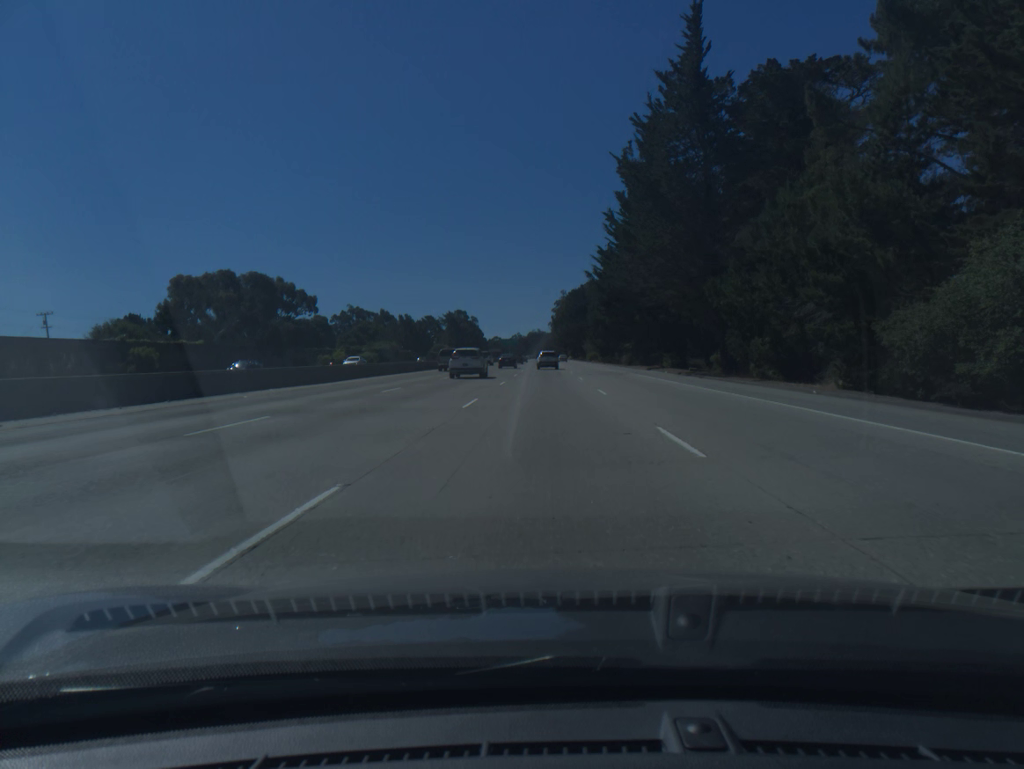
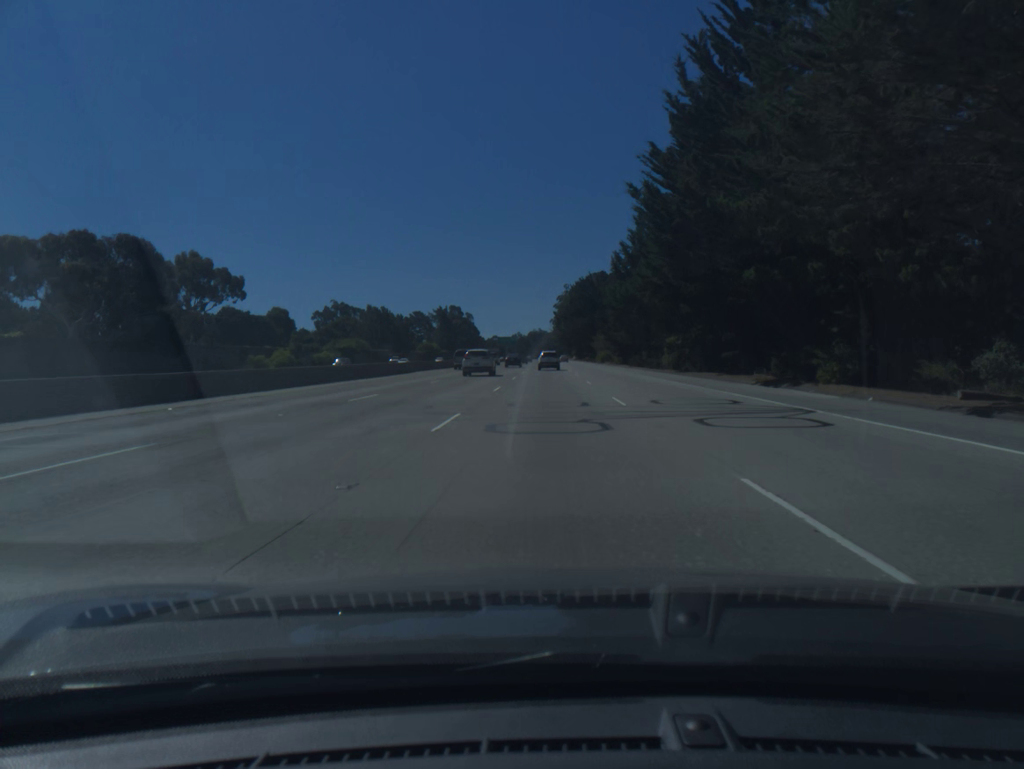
(0.0, +34.6) m; 0°
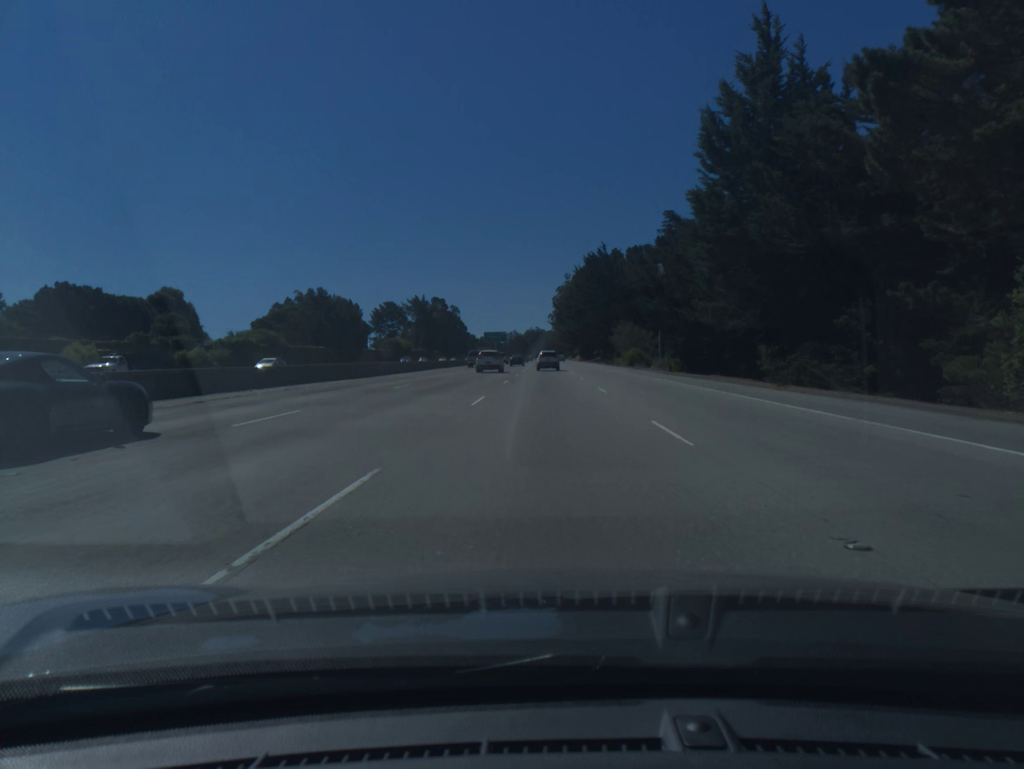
(+0.1, +52.0) m; 0°
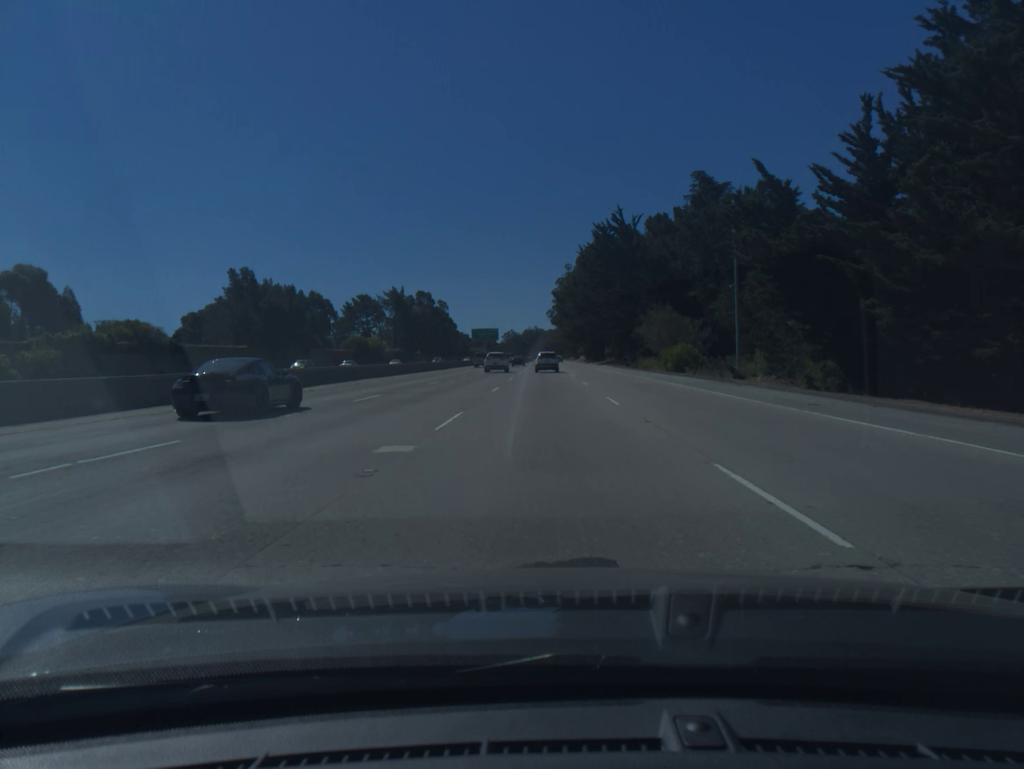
(0.0, +34.7) m; 0°
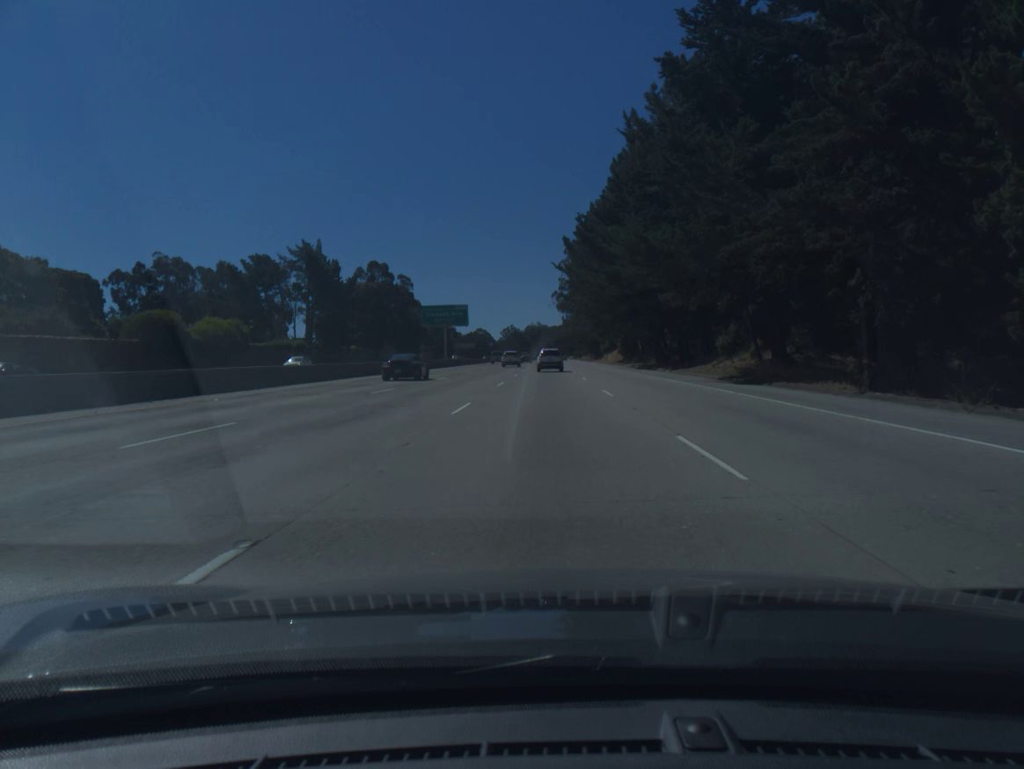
(-0.2, +85.2) m; 0°
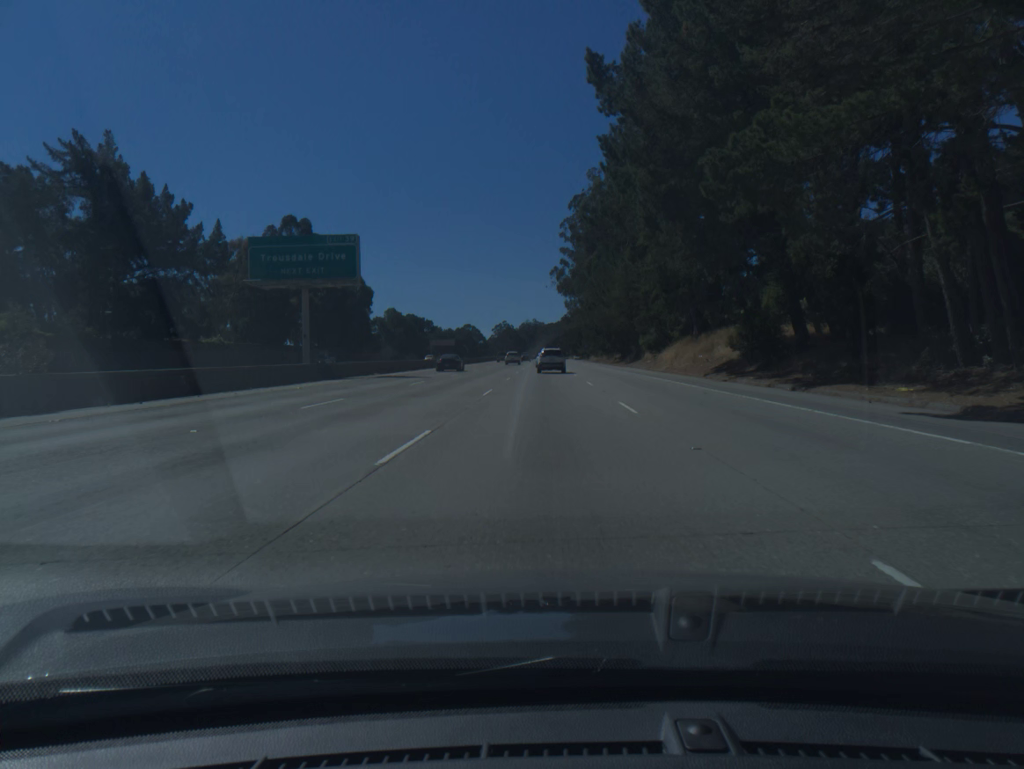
(0.0, +65.4) m; 0°
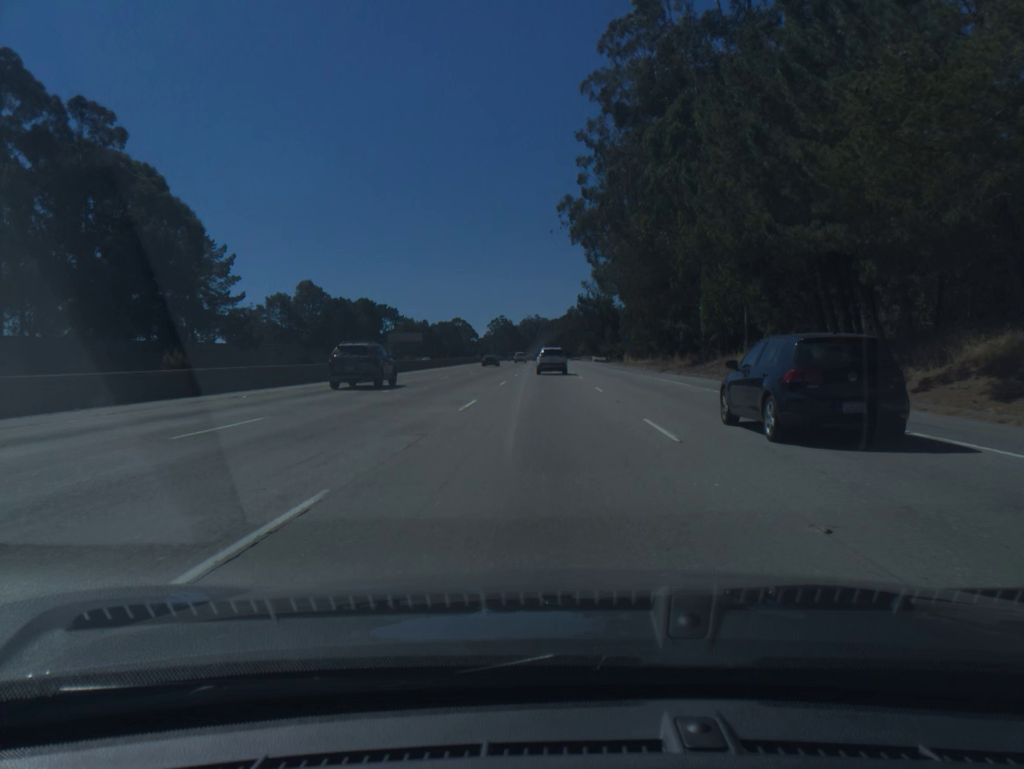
(0.0, +78.7) m; 0°
